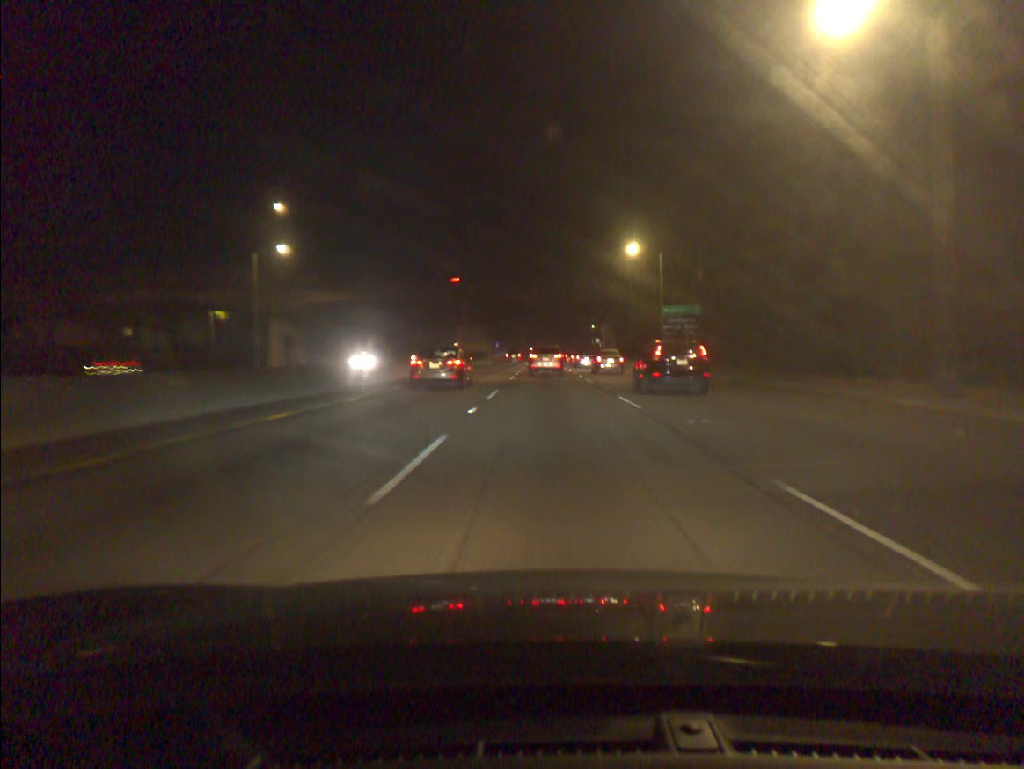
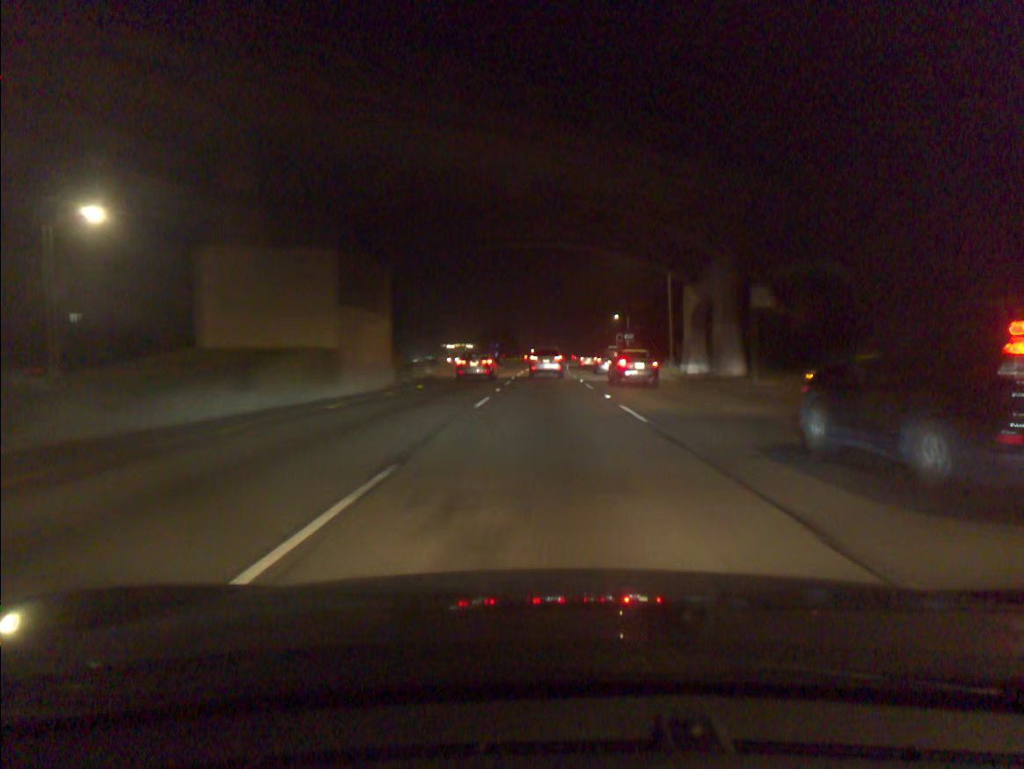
(+0.3, +62.1) m; 0°
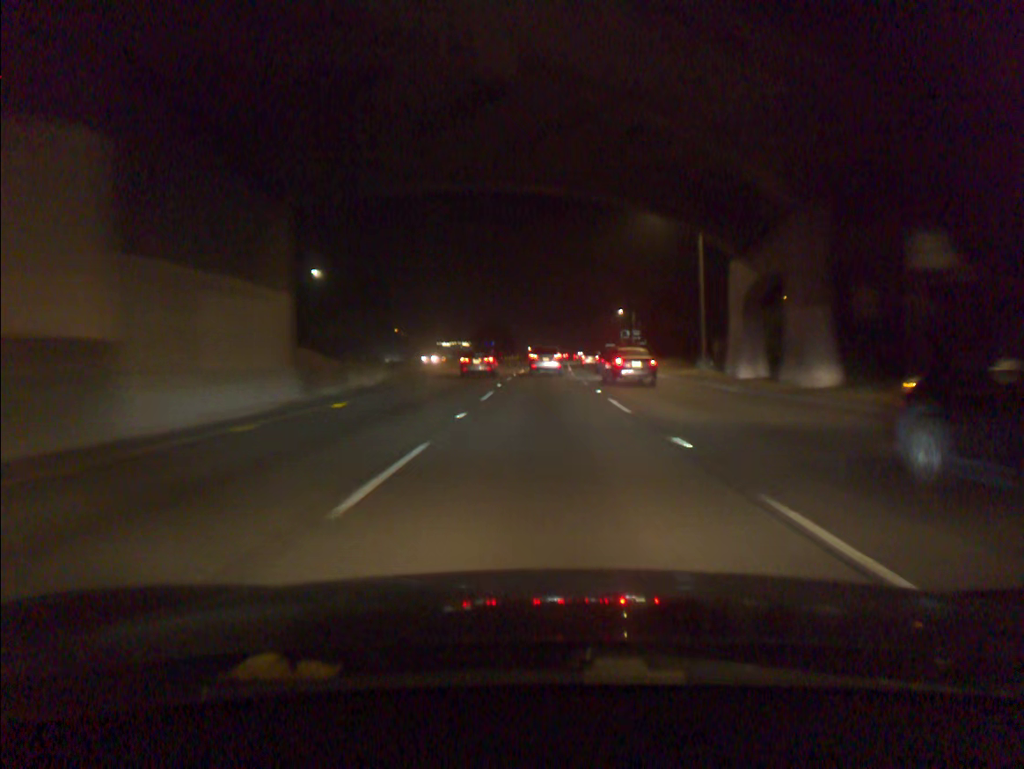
(0.0, +12.1) m; 0°
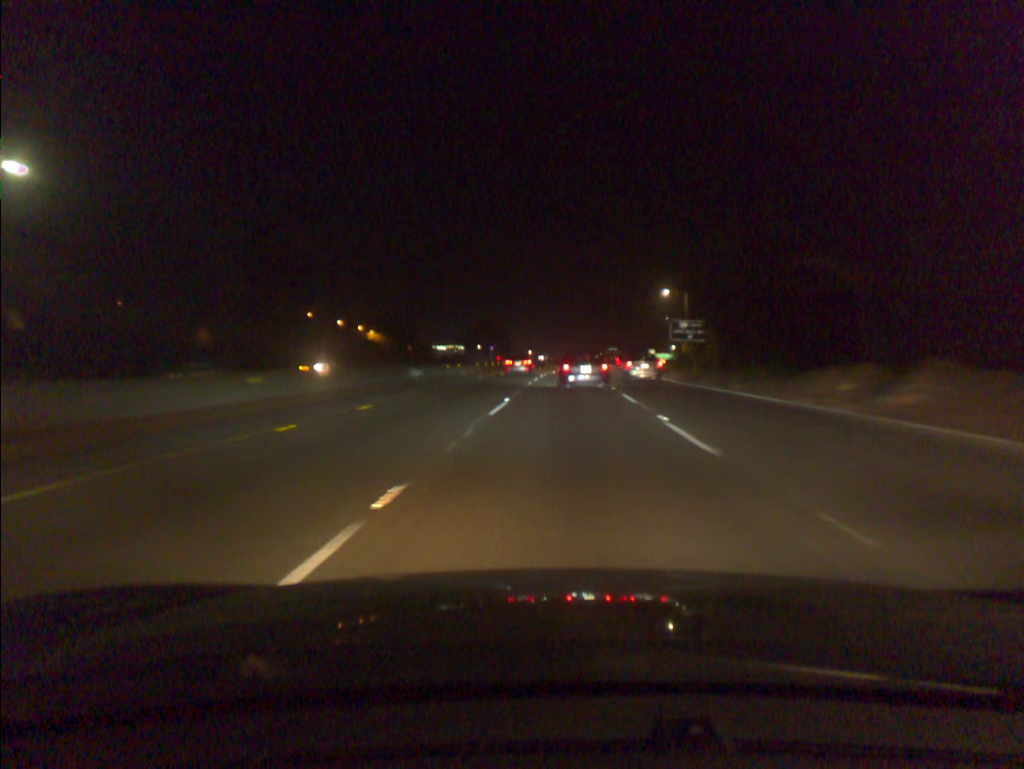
(0.0, +47.8) m; 0°
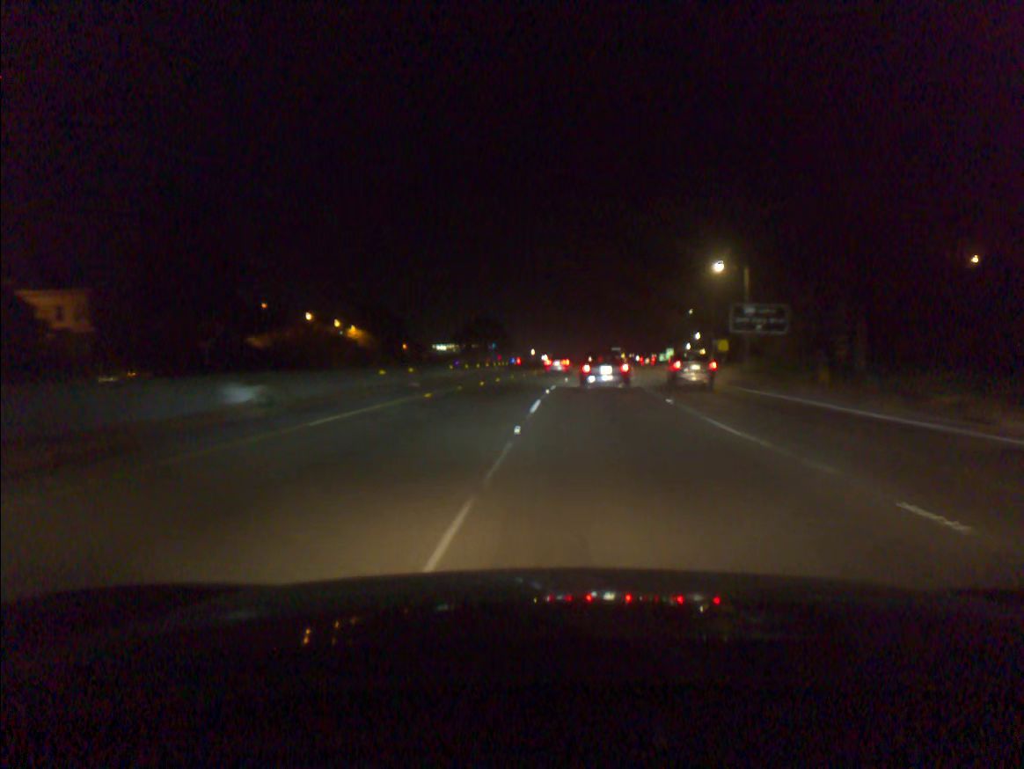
(-0.1, +24.2) m; 0°
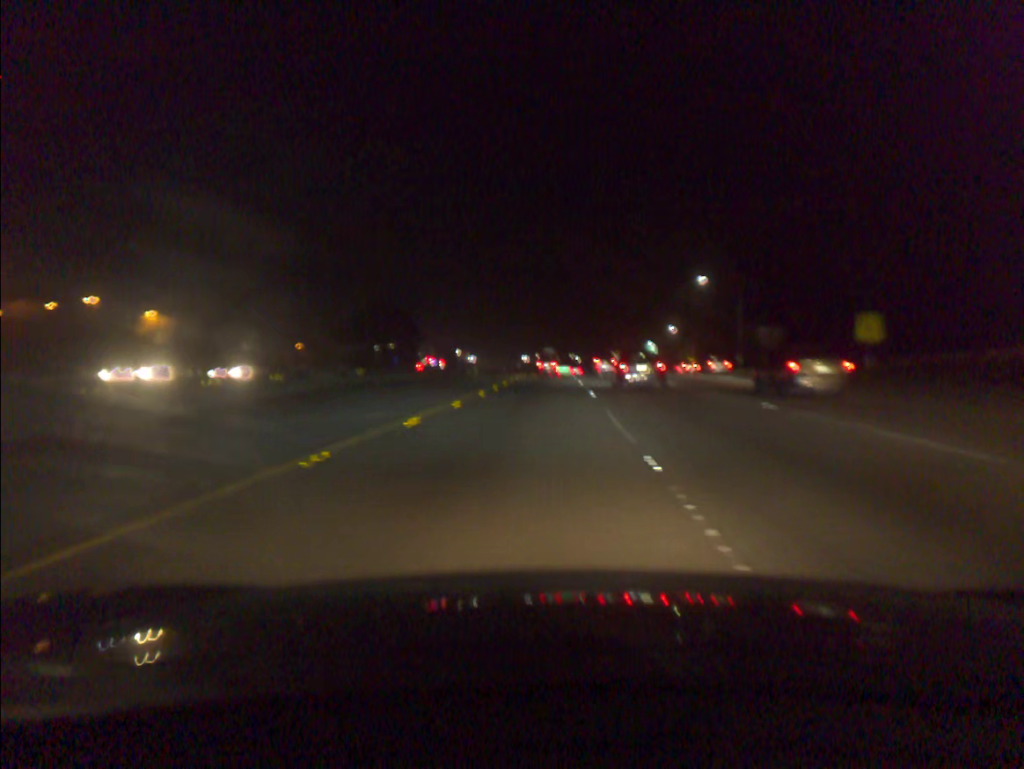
(+2.8, +64.2) m; +5°
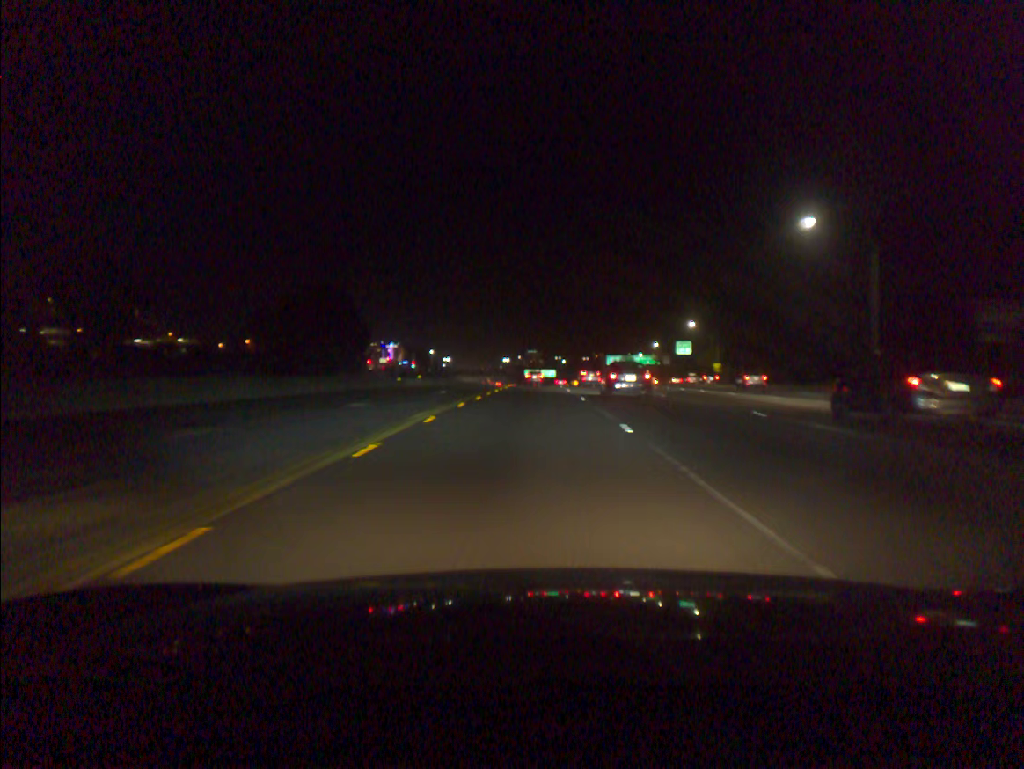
(+0.4, +40.8) m; +1°
